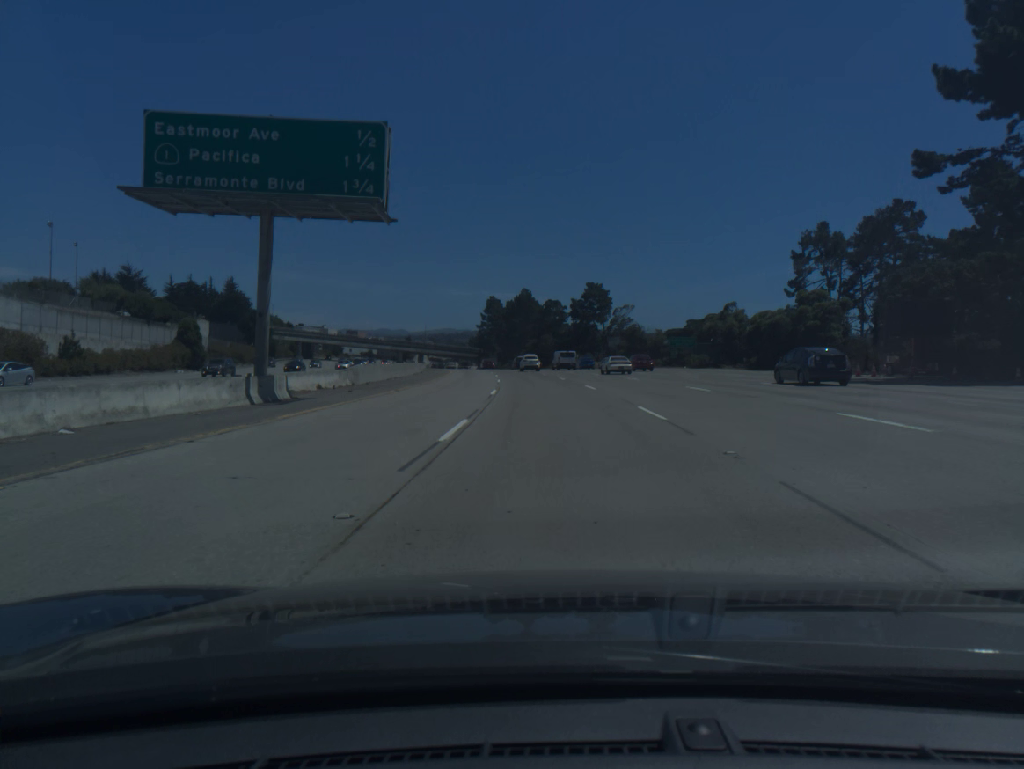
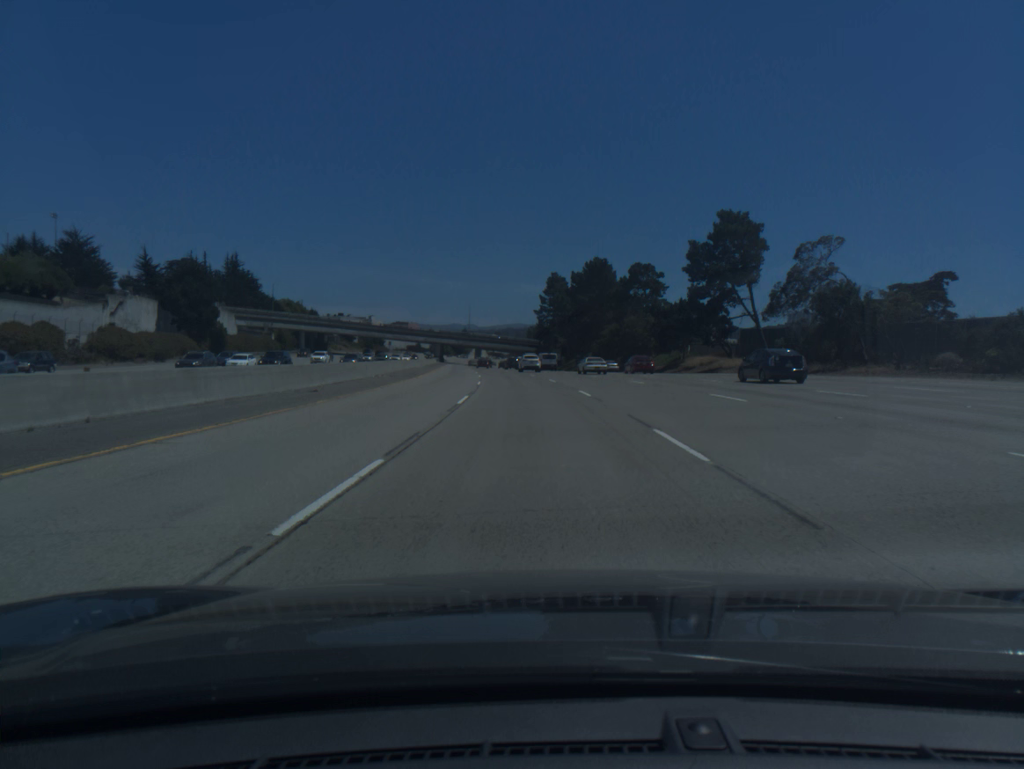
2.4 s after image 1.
(-2.2, +64.5) m; -5°
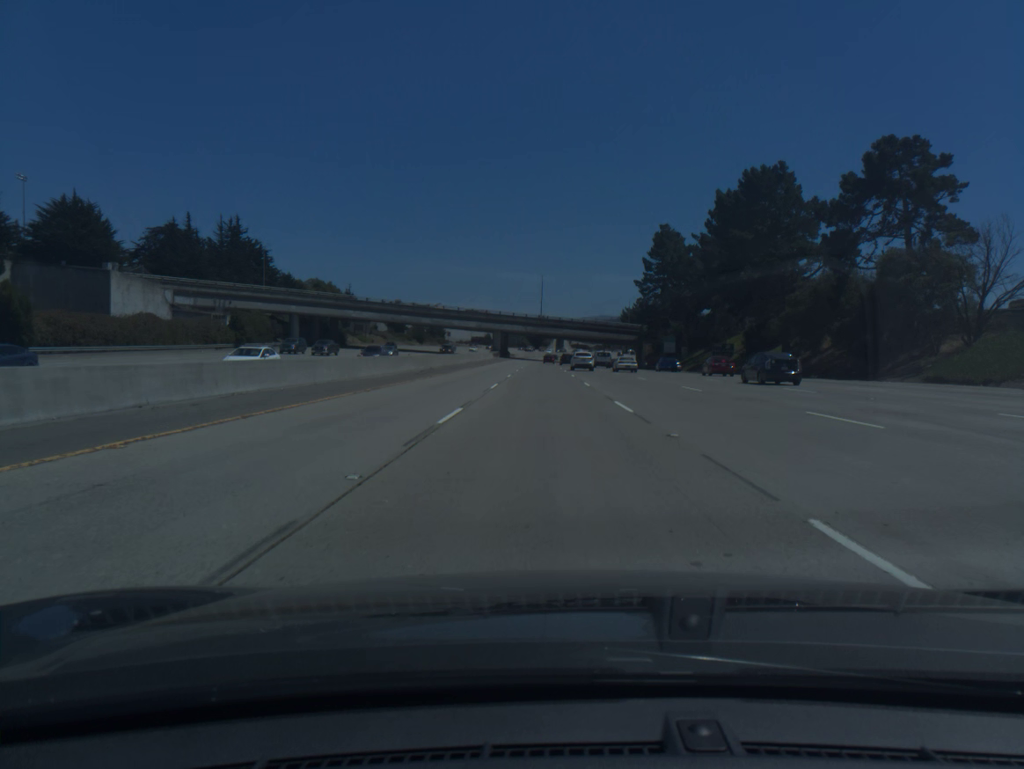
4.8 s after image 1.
(-3.7, +65.0) m; -6°
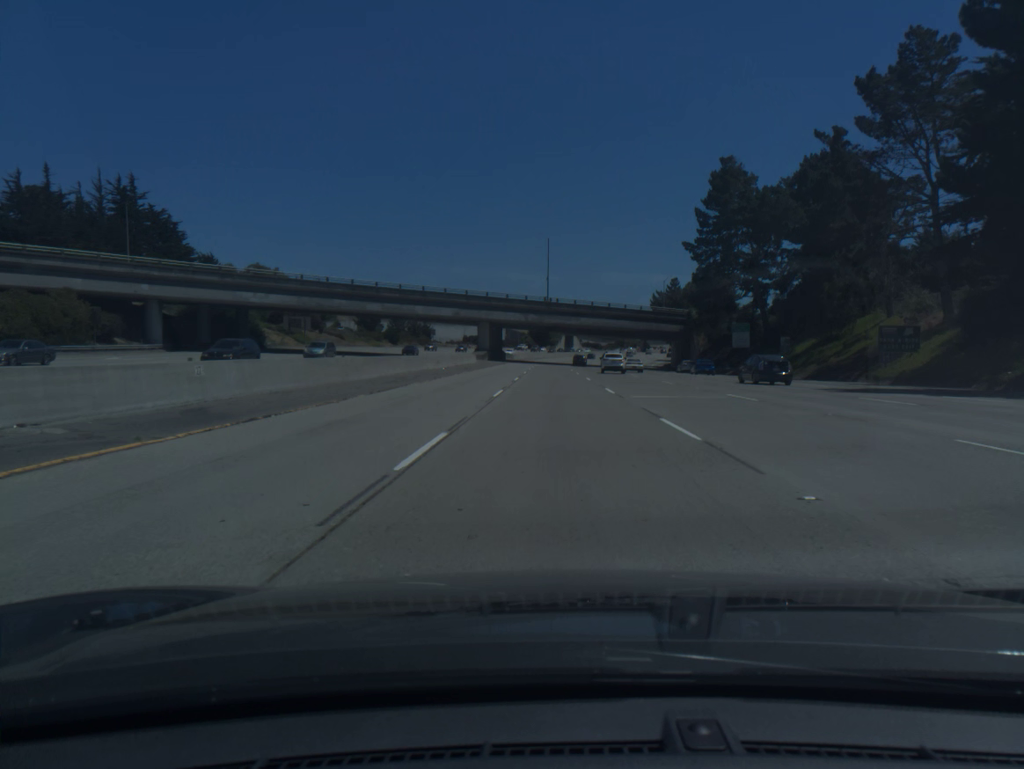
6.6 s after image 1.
(-0.6, +49.1) m; -1°
